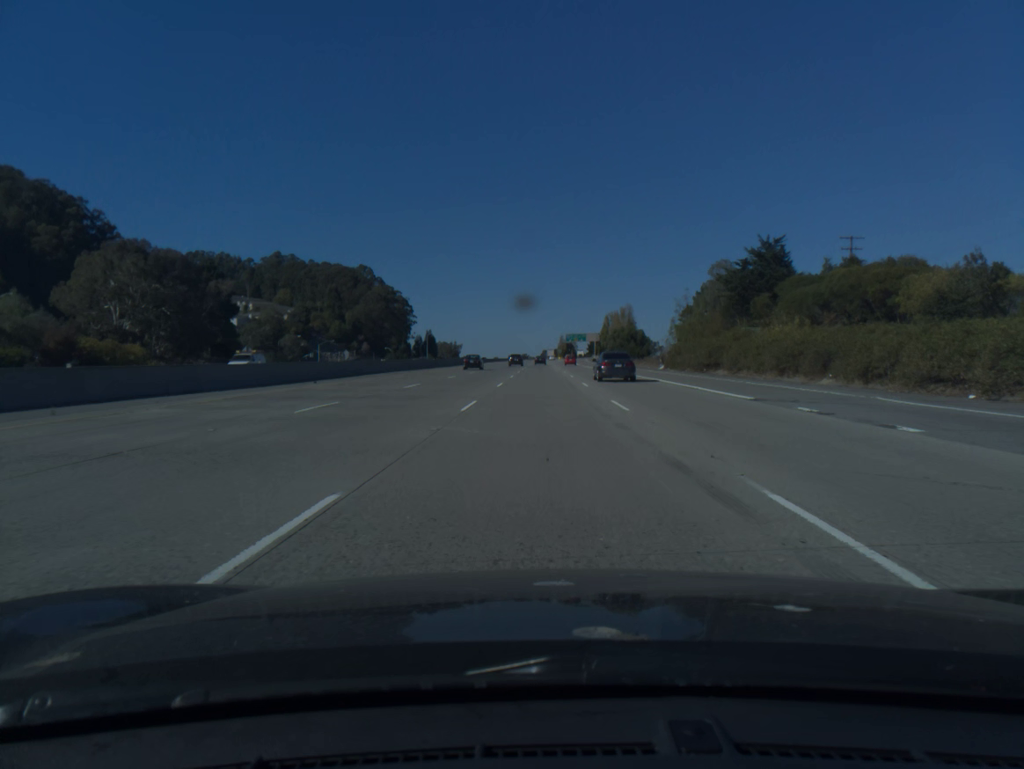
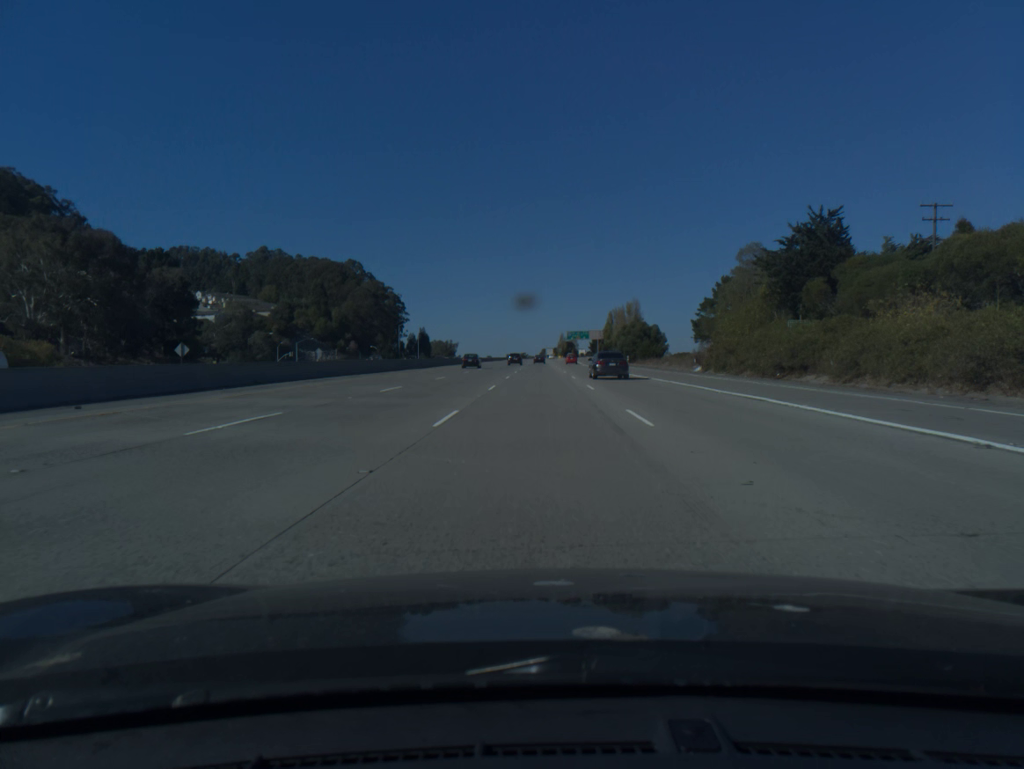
(0.0, +19.0) m; 0°
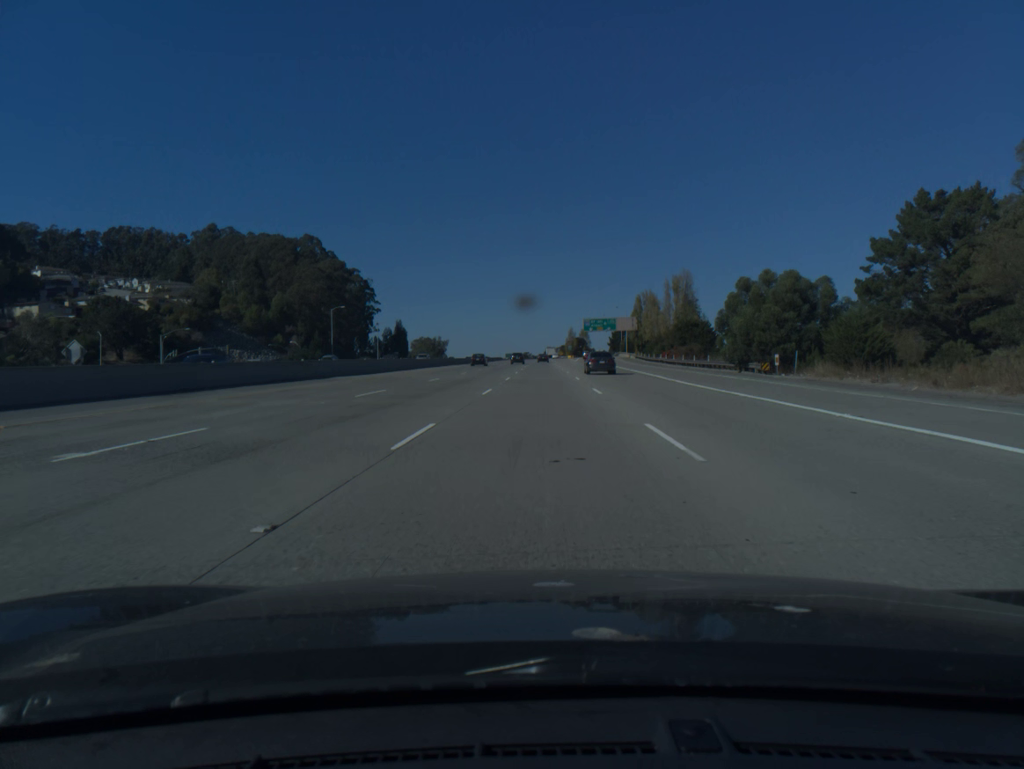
(-0.1, +76.3) m; 0°
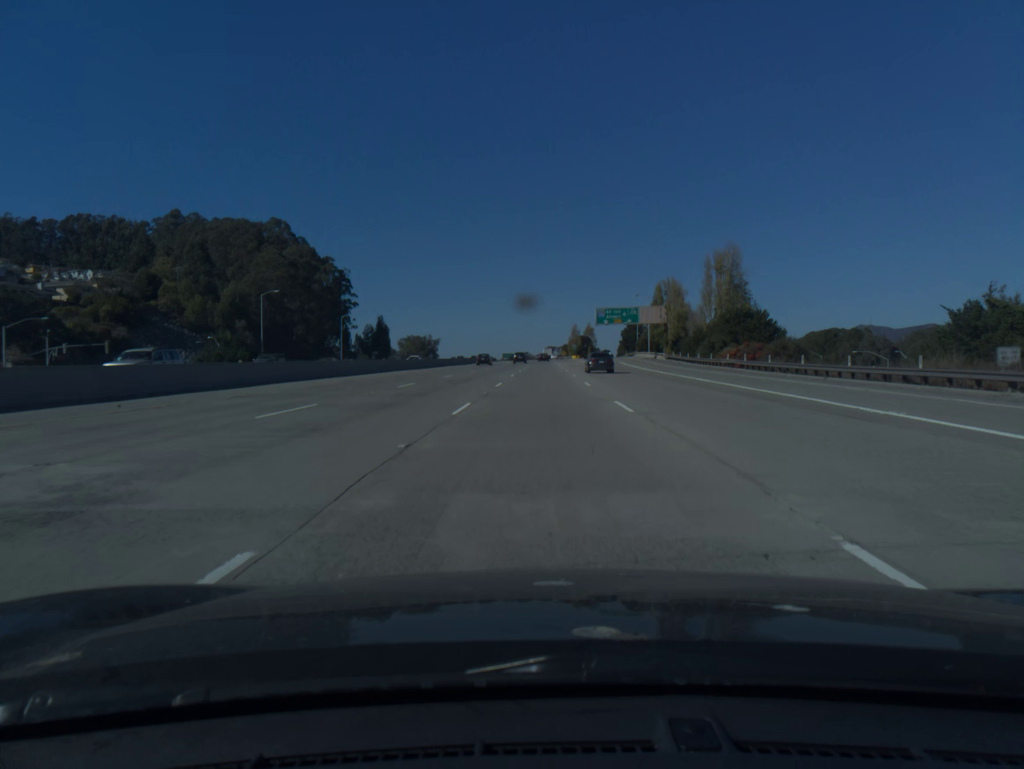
(0.0, +38.2) m; 0°
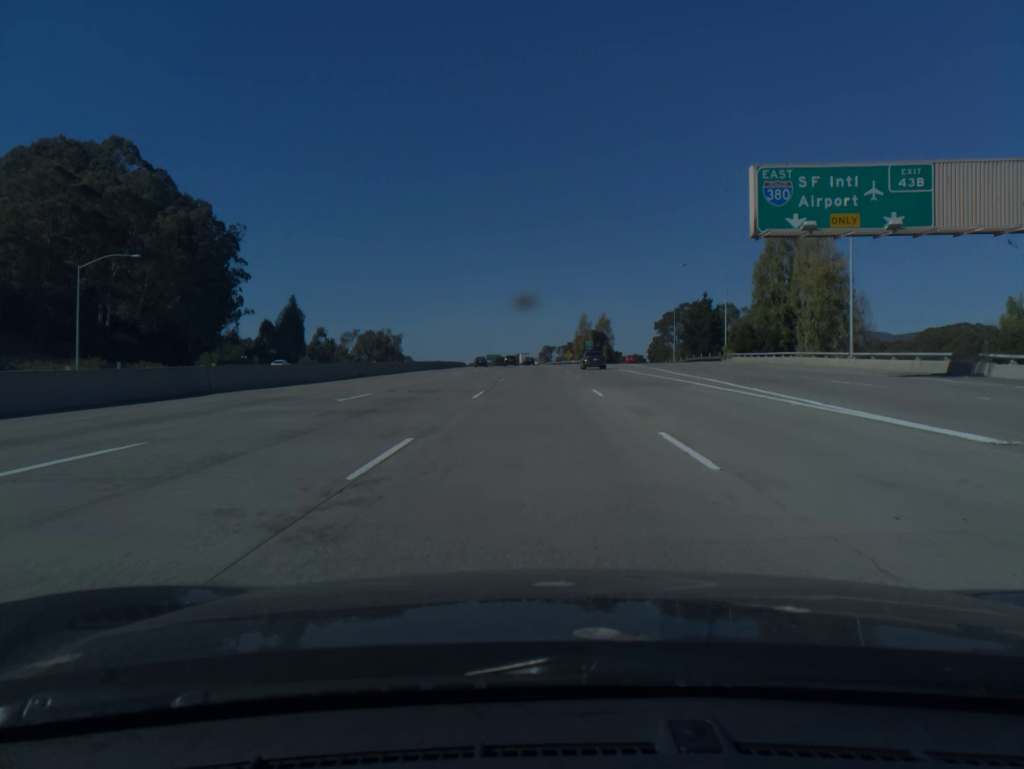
(+0.3, +95.7) m; 0°
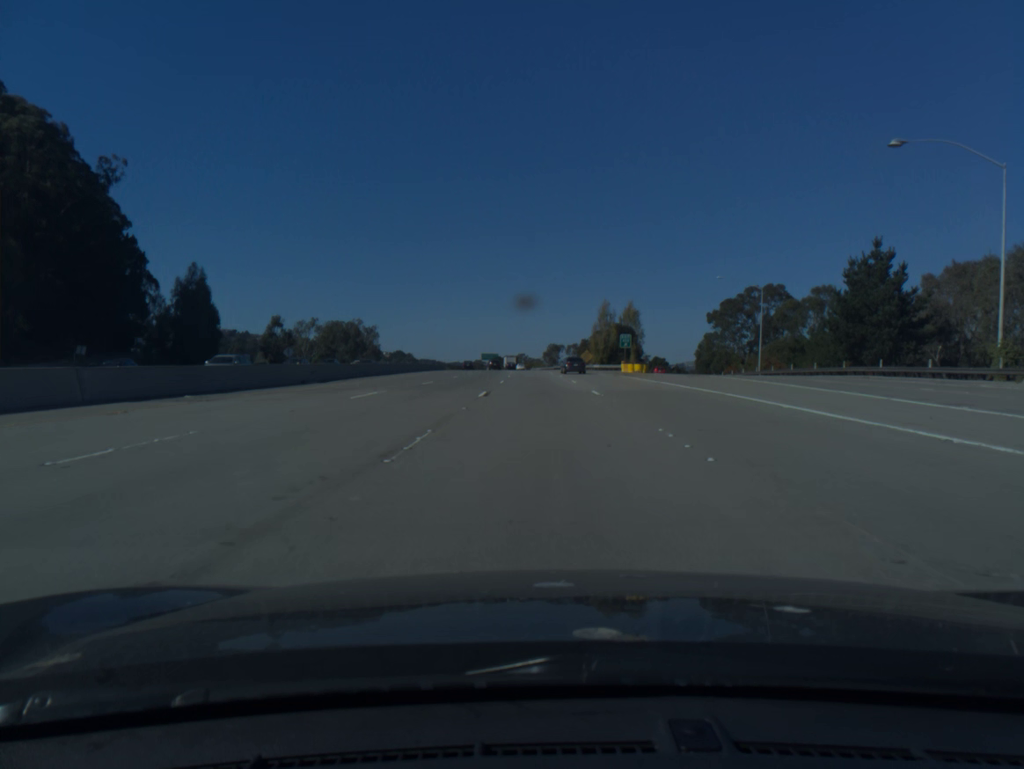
(-0.2, +57.2) m; 0°
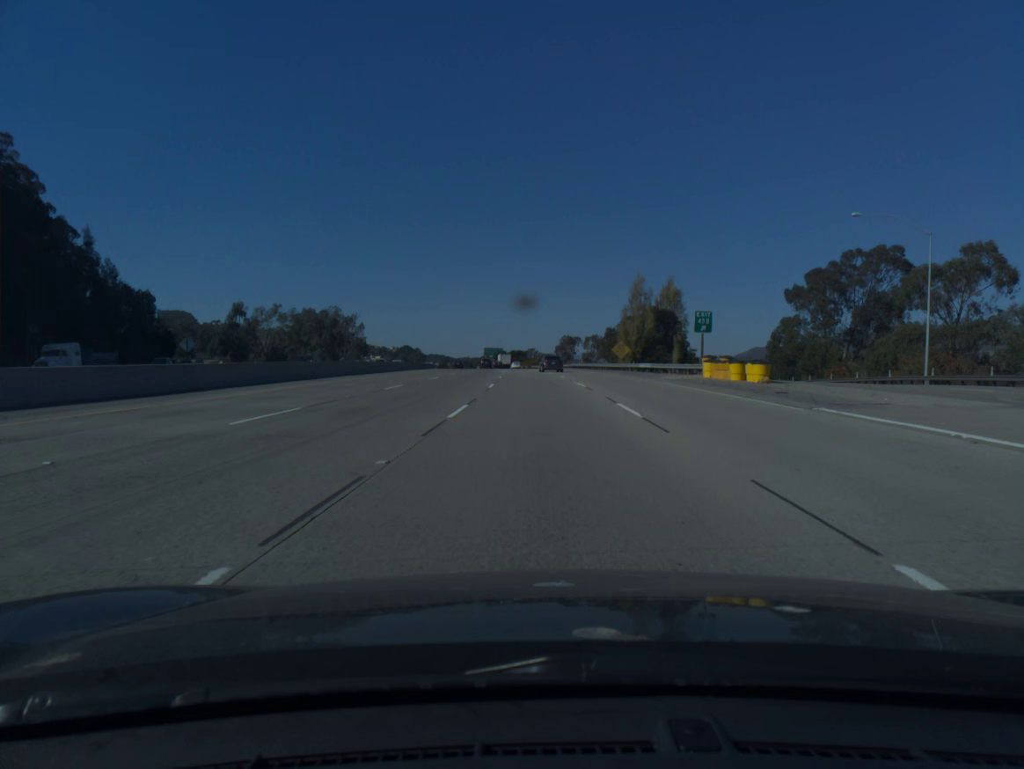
(-0.2, +38.2) m; -1°
